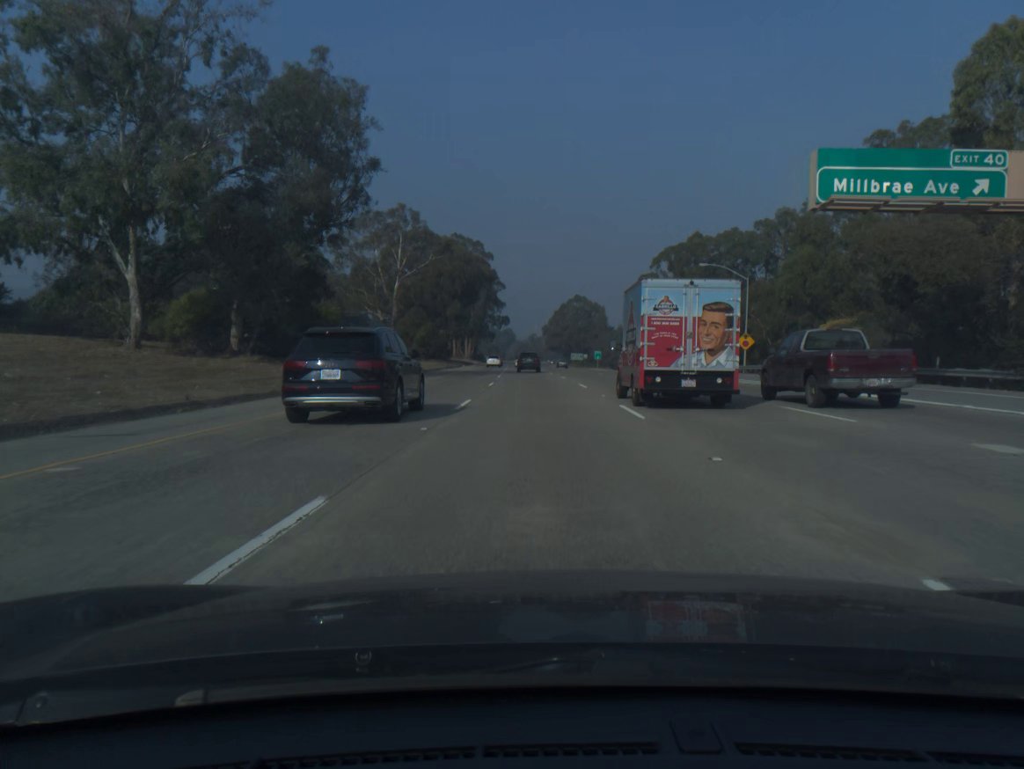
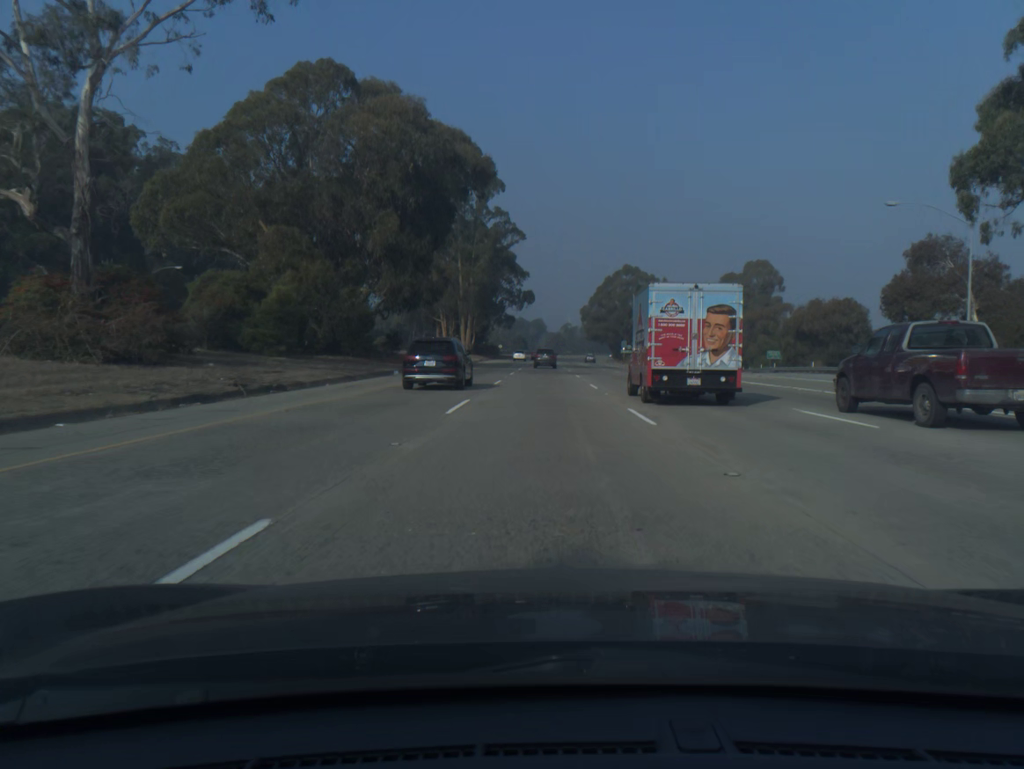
(-1.6, +74.2) m; -2°
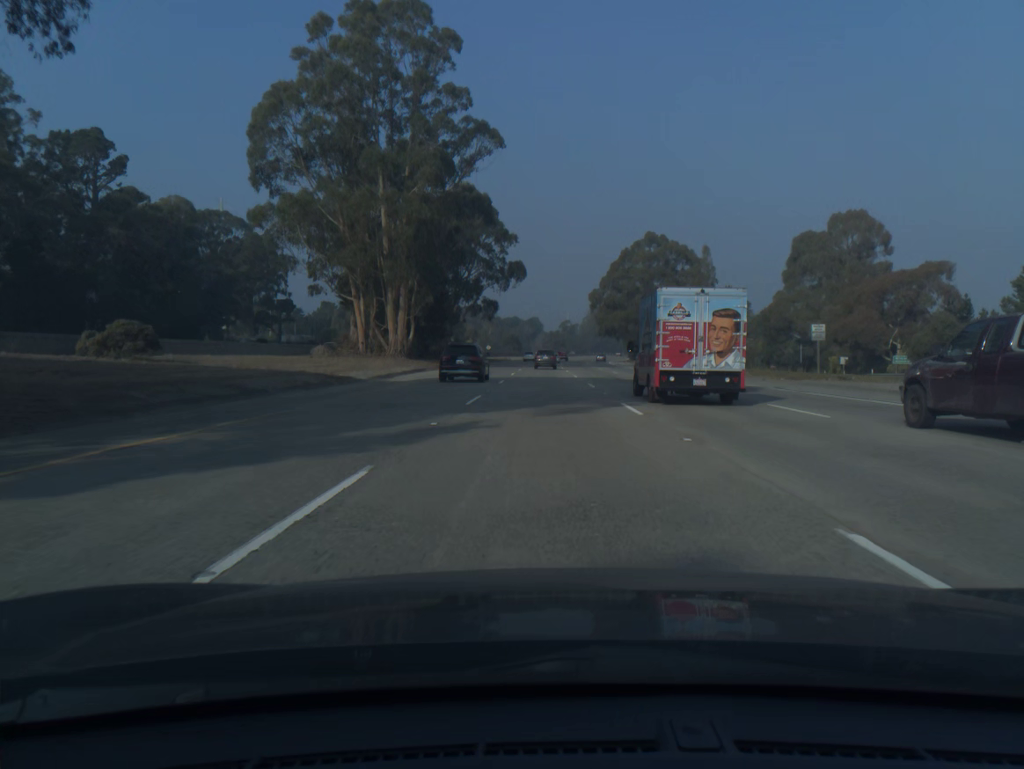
(0.0, +55.9) m; 0°
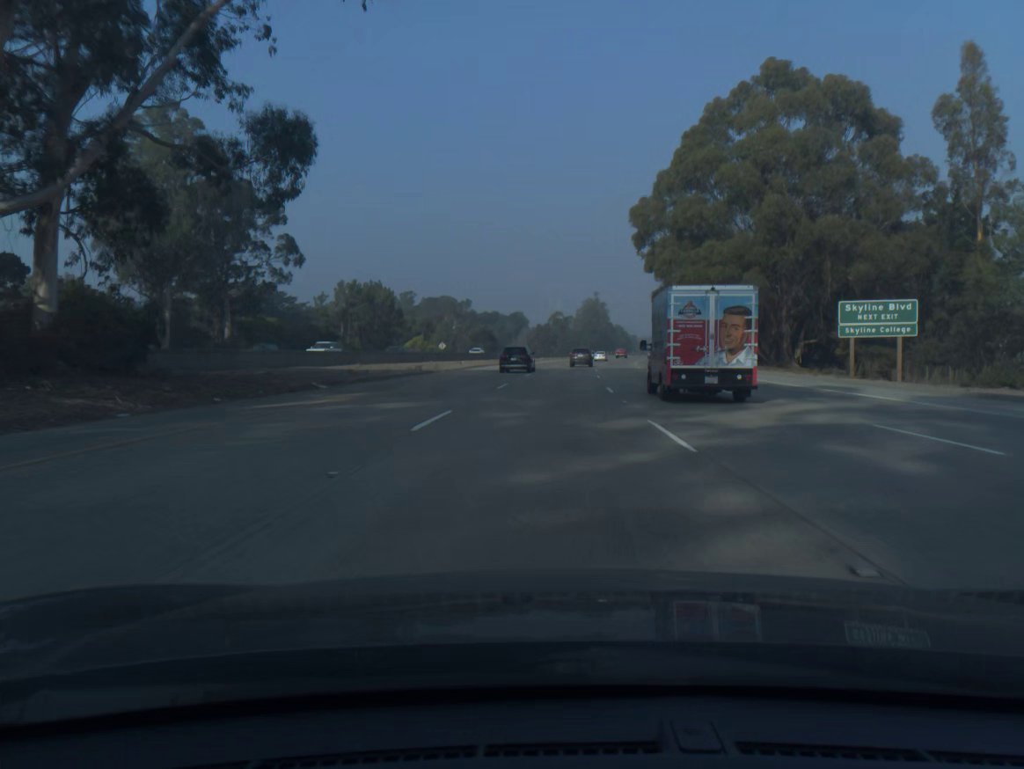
(+0.7, +93.9) m; +1°
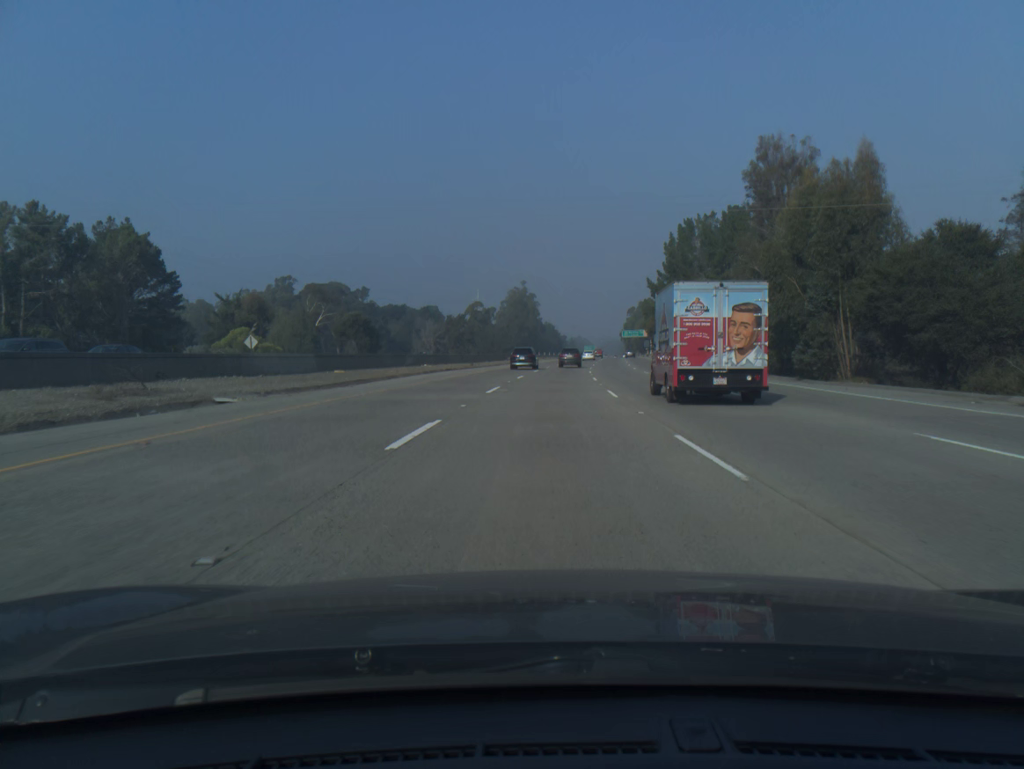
(+3.3, +75.4) m; +5°
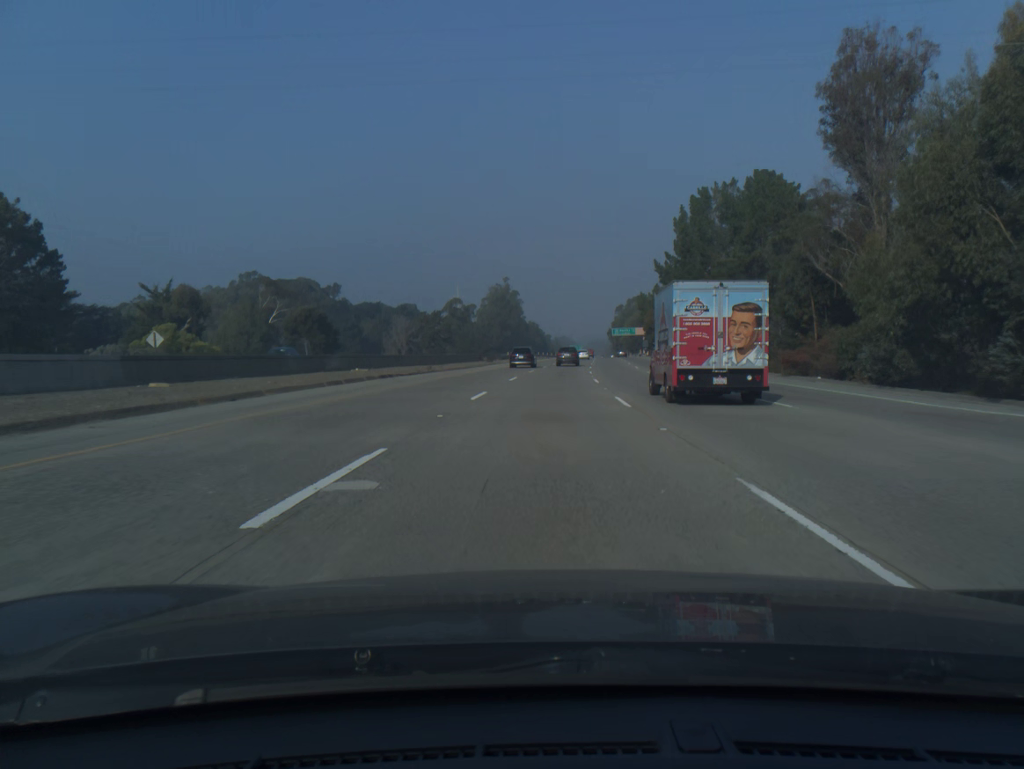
(+0.2, +18.9) m; +1°
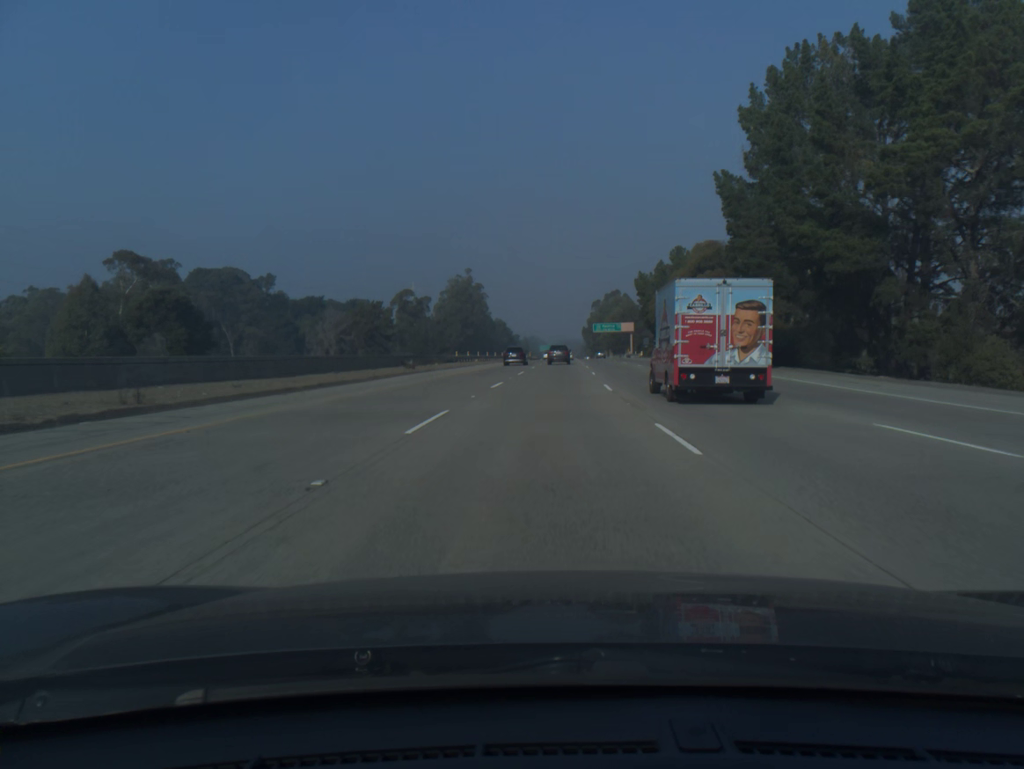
(+0.7, +37.8) m; +2°
